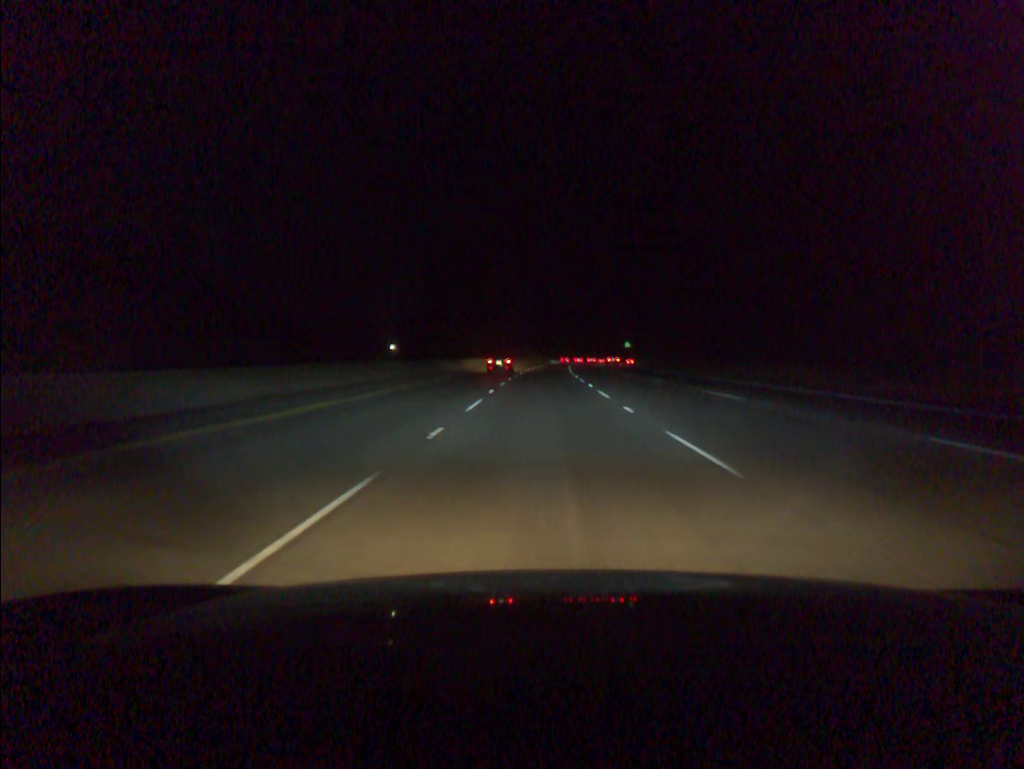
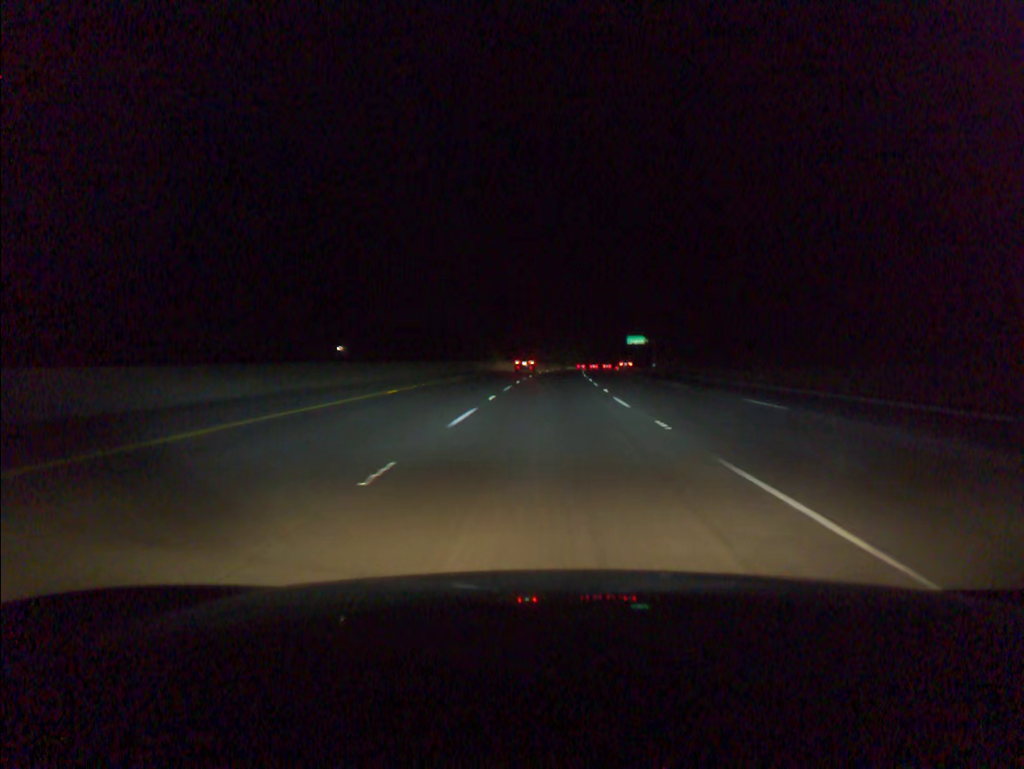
(+1.3, +91.3) m; +2°
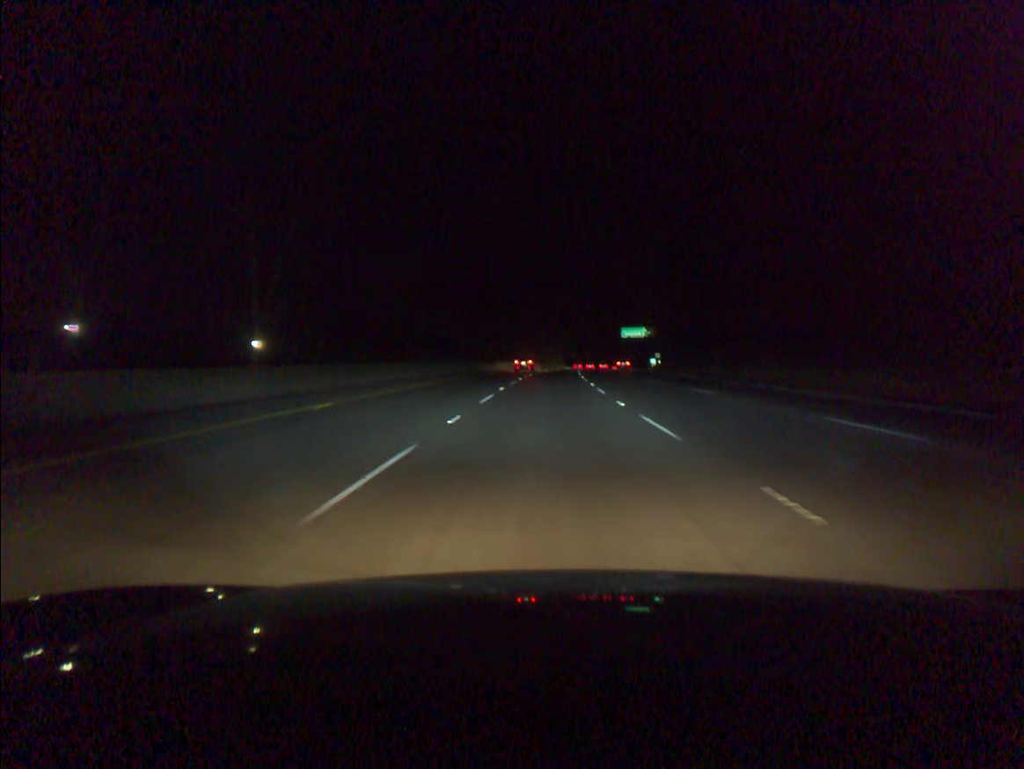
(+0.5, +36.6) m; +2°
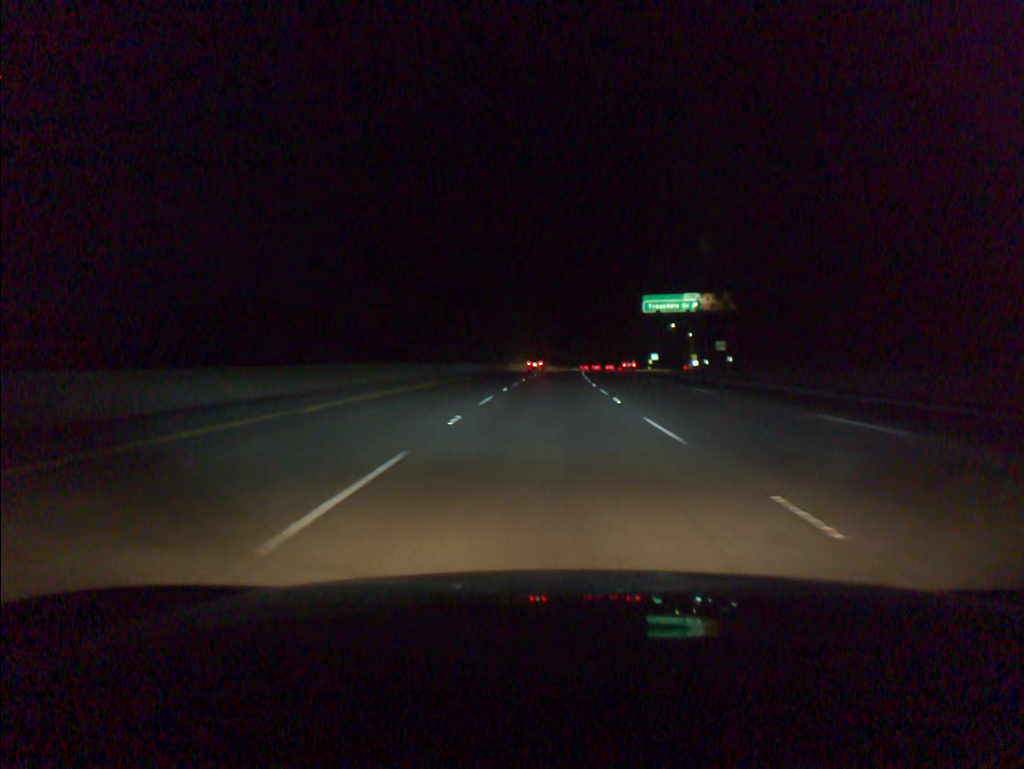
(+1.6, +73.3) m; +2°
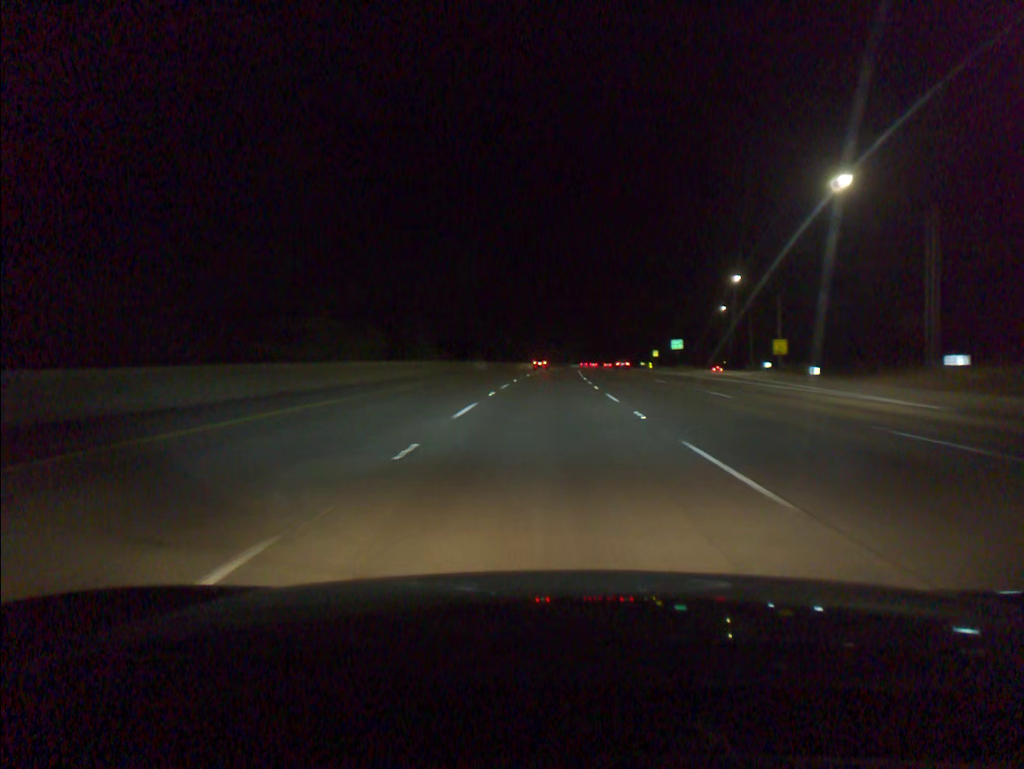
(+3.1, +91.9) m; +4°
